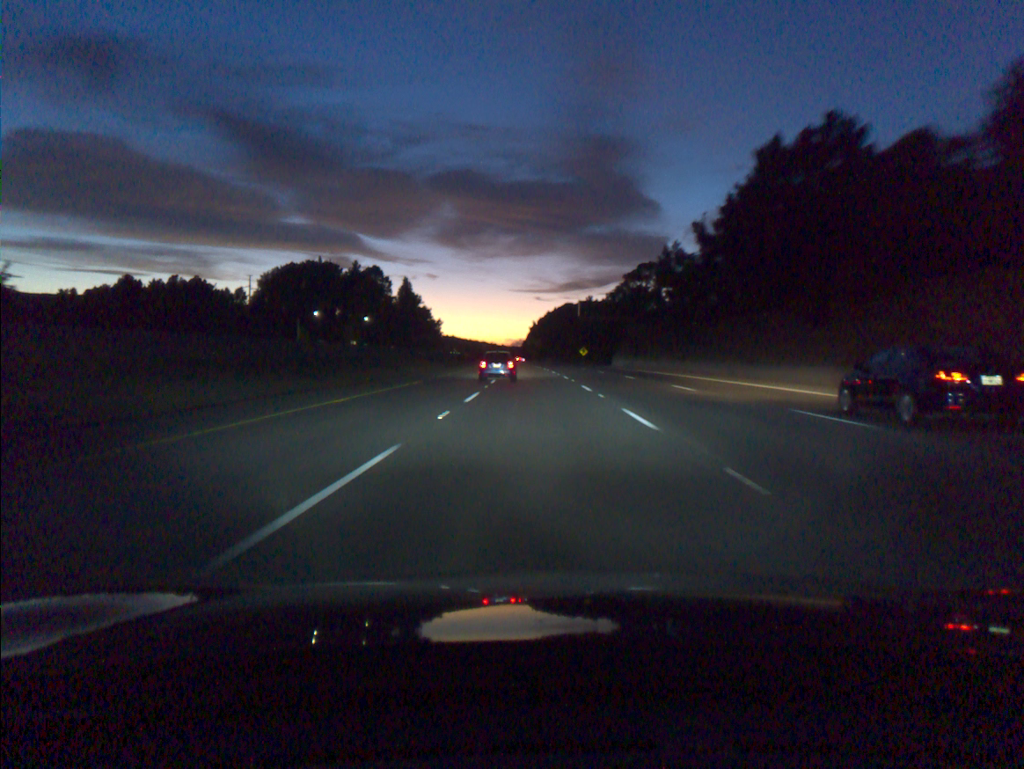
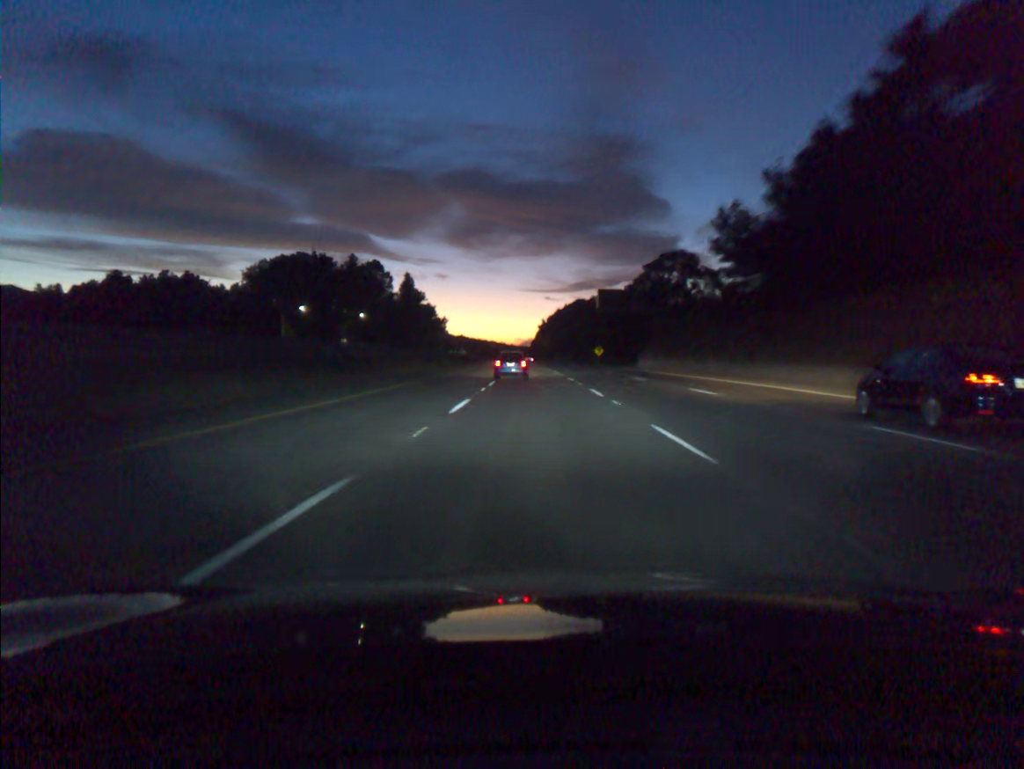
(-0.1, +18.1) m; -1°
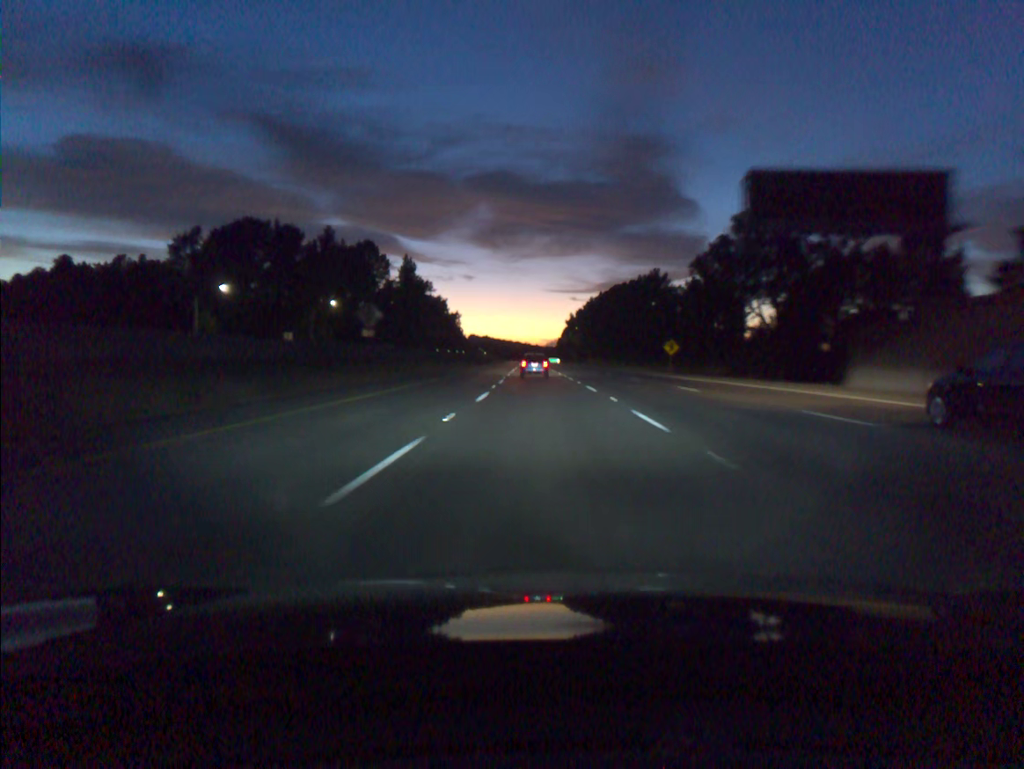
(-1.0, +54.5) m; -2°
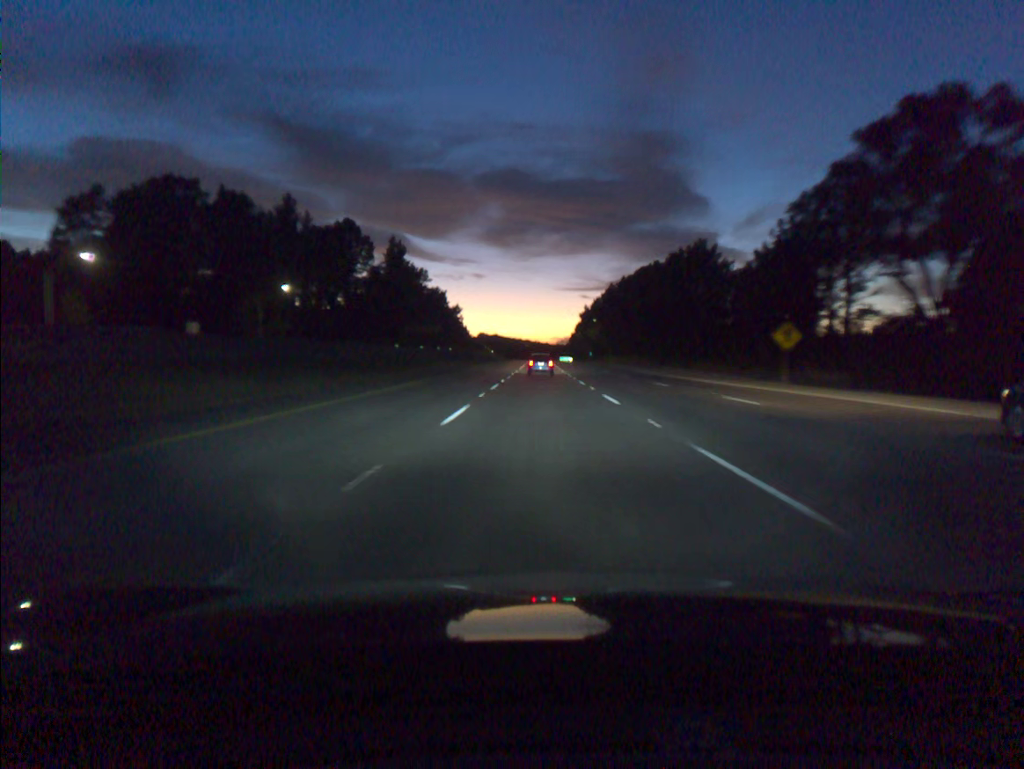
(-0.3, +36.5) m; -1°
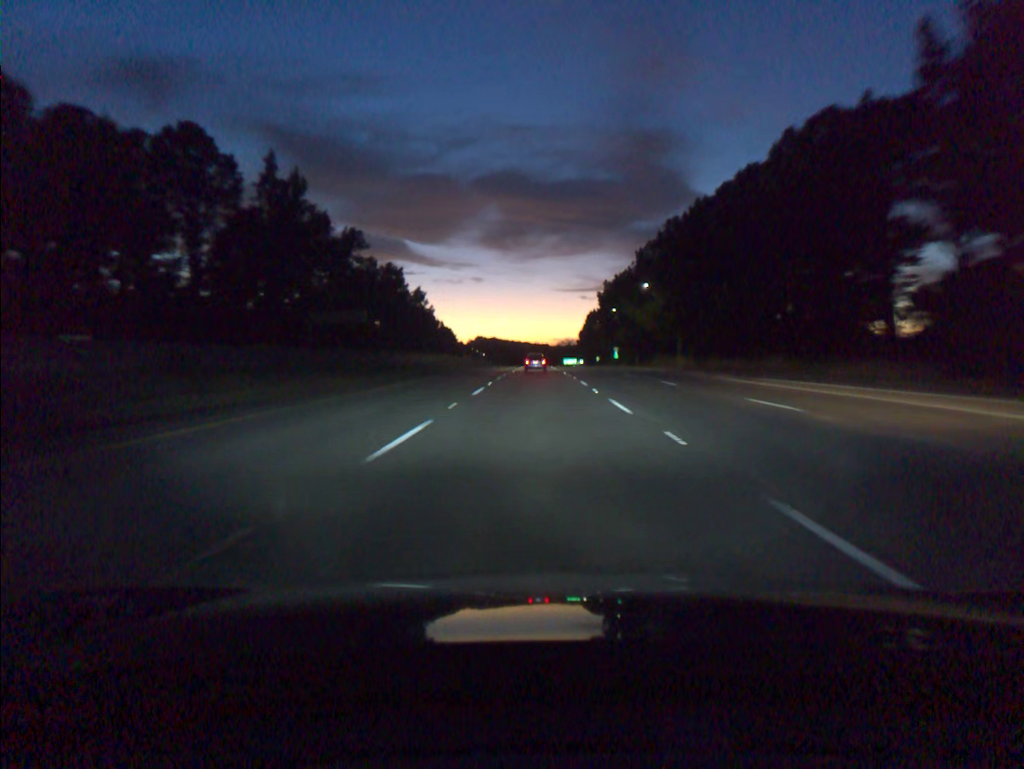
(-0.1, +91.8) m; 0°
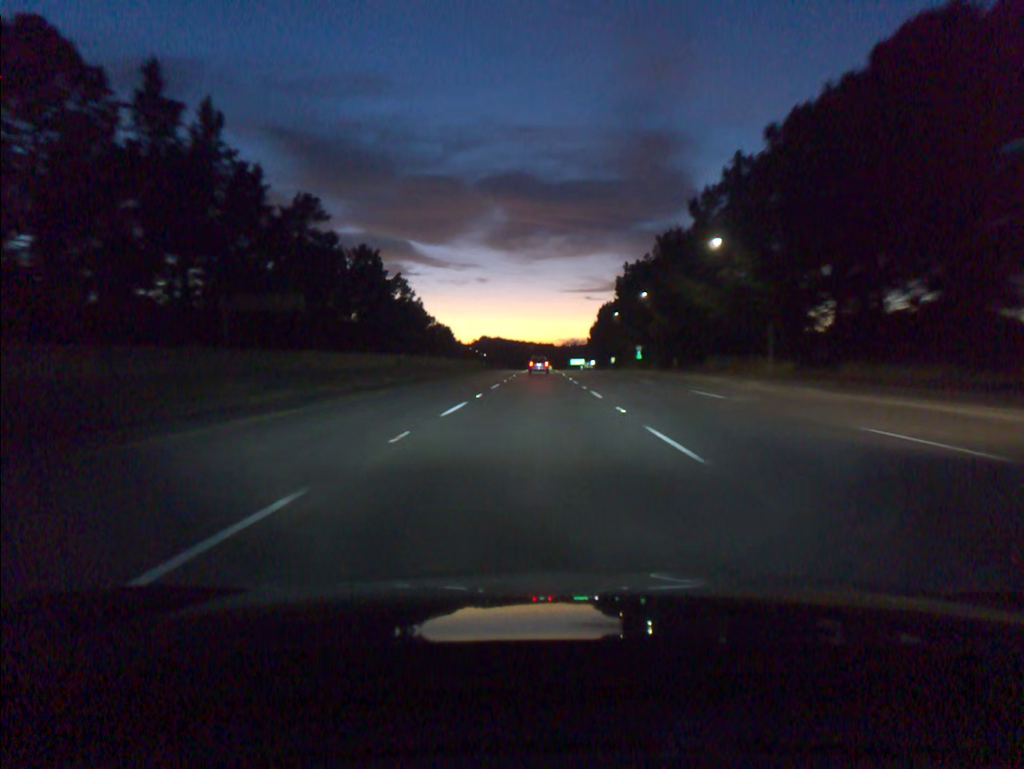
(-0.1, +36.7) m; 0°
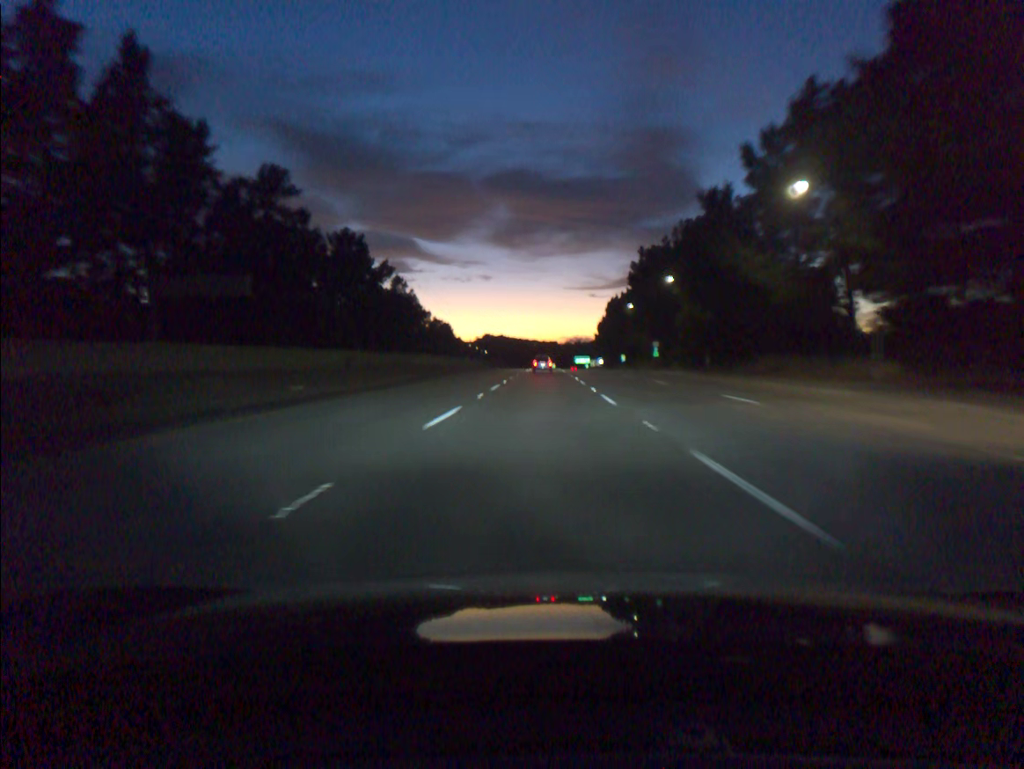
(-0.1, +18.3) m; 0°
